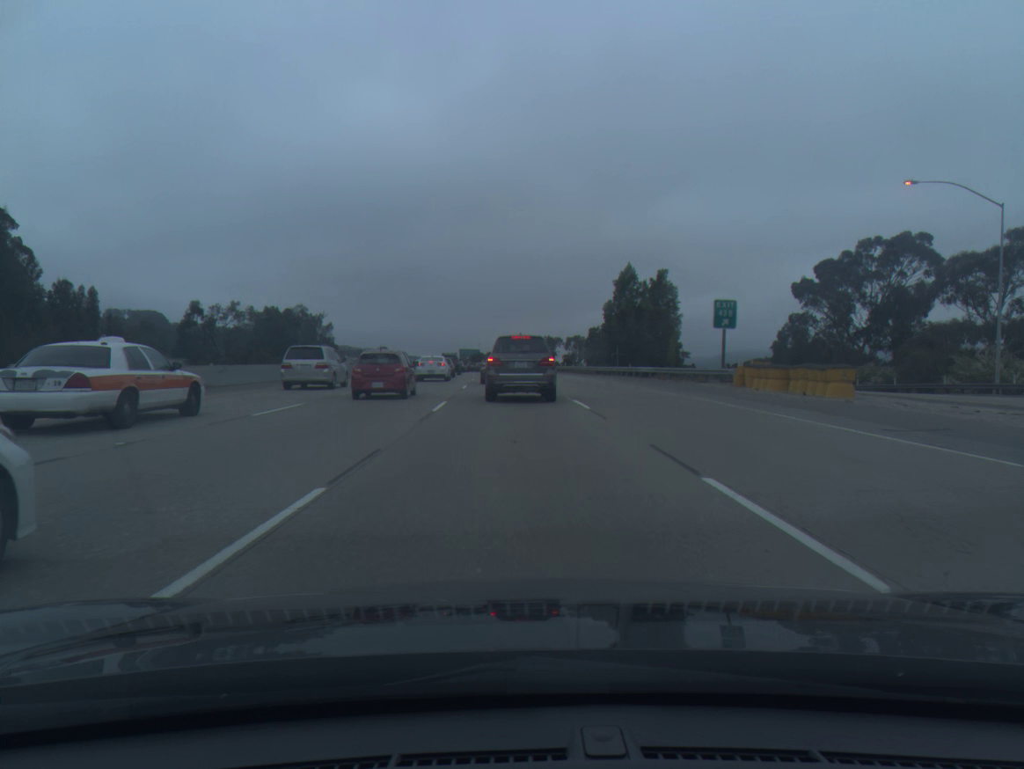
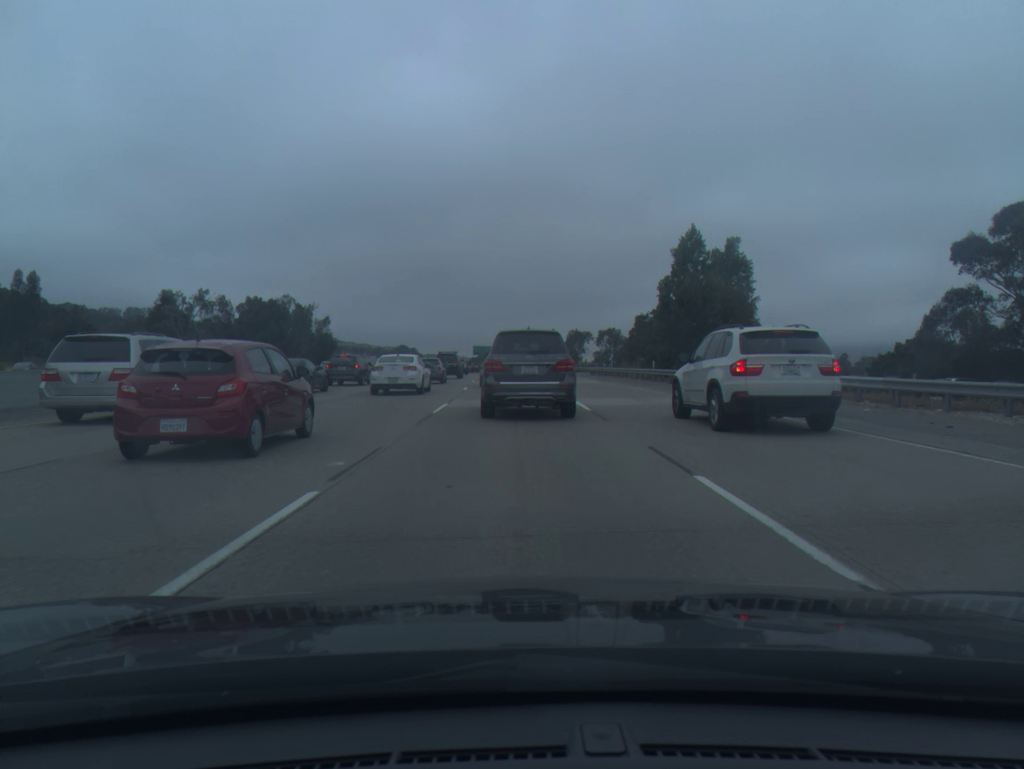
(-0.3, +29.5) m; -1°
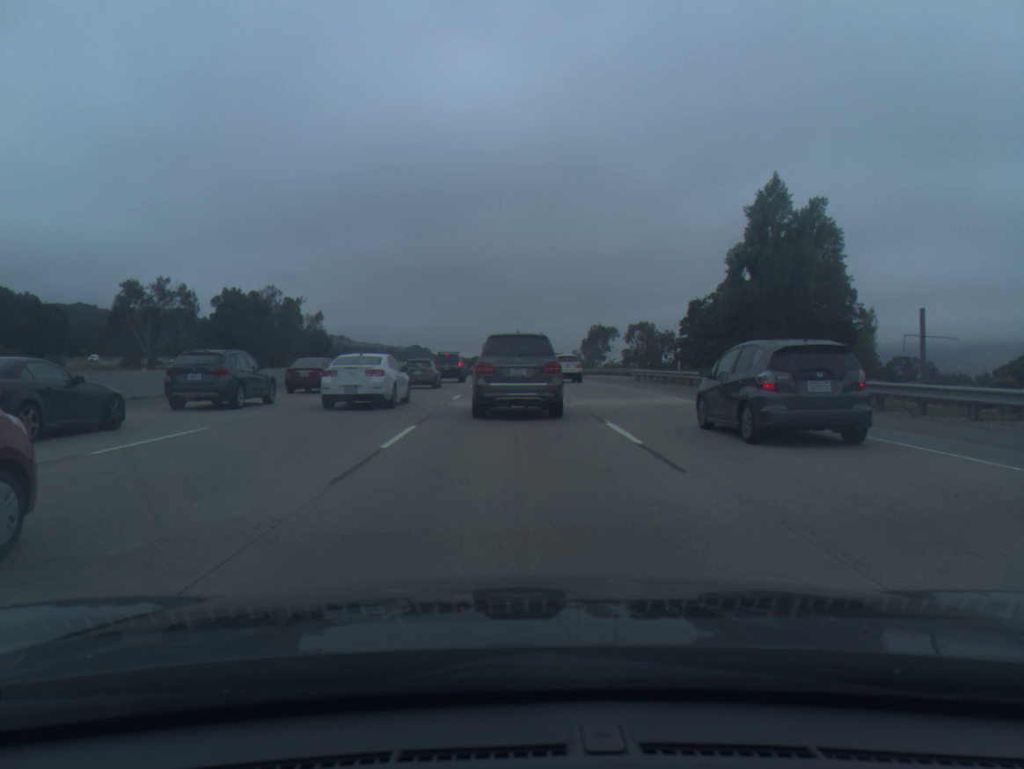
(-0.2, +21.7) m; -1°
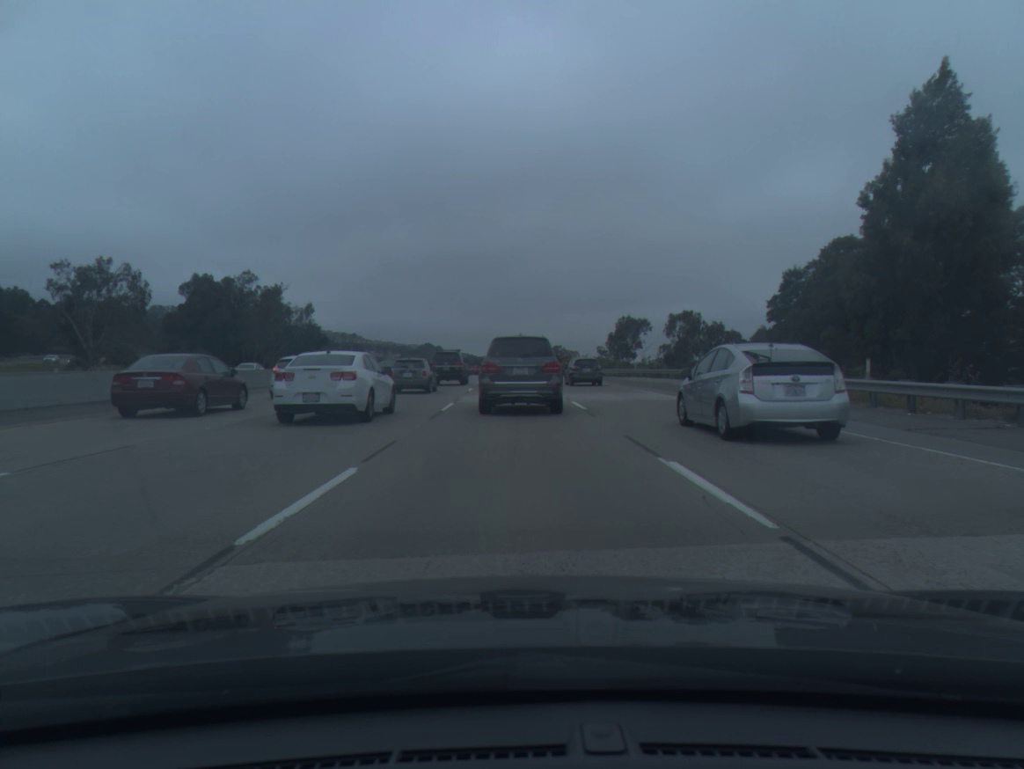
(-0.2, +20.3) m; -1°
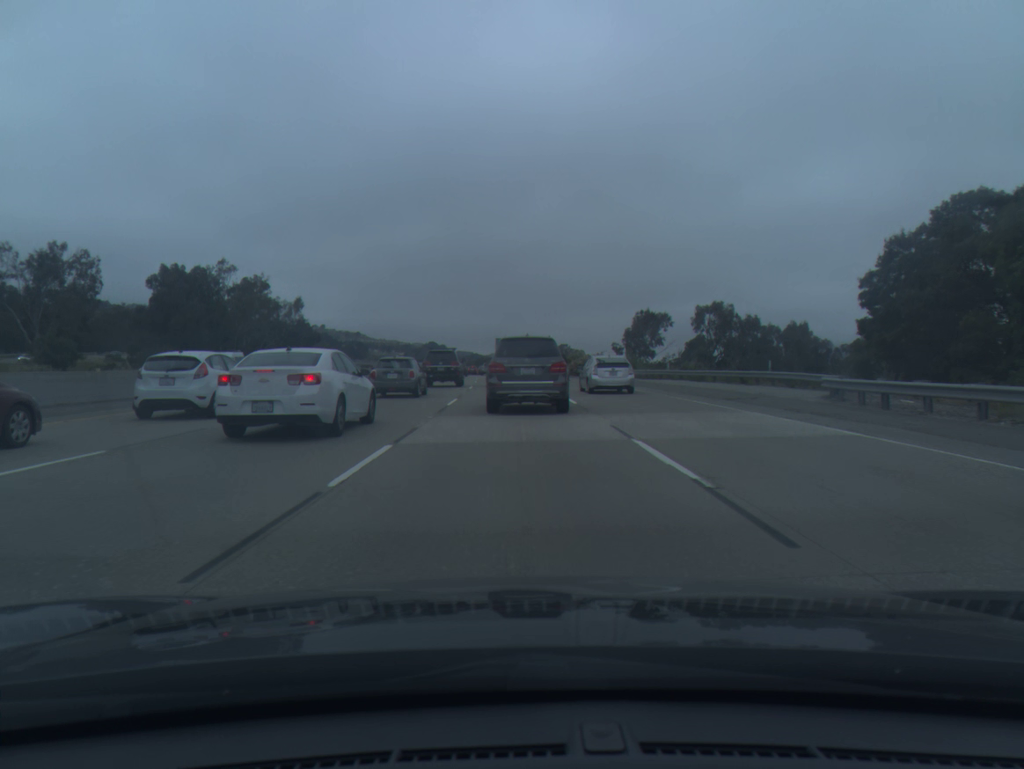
(-0.1, +12.2) m; 0°
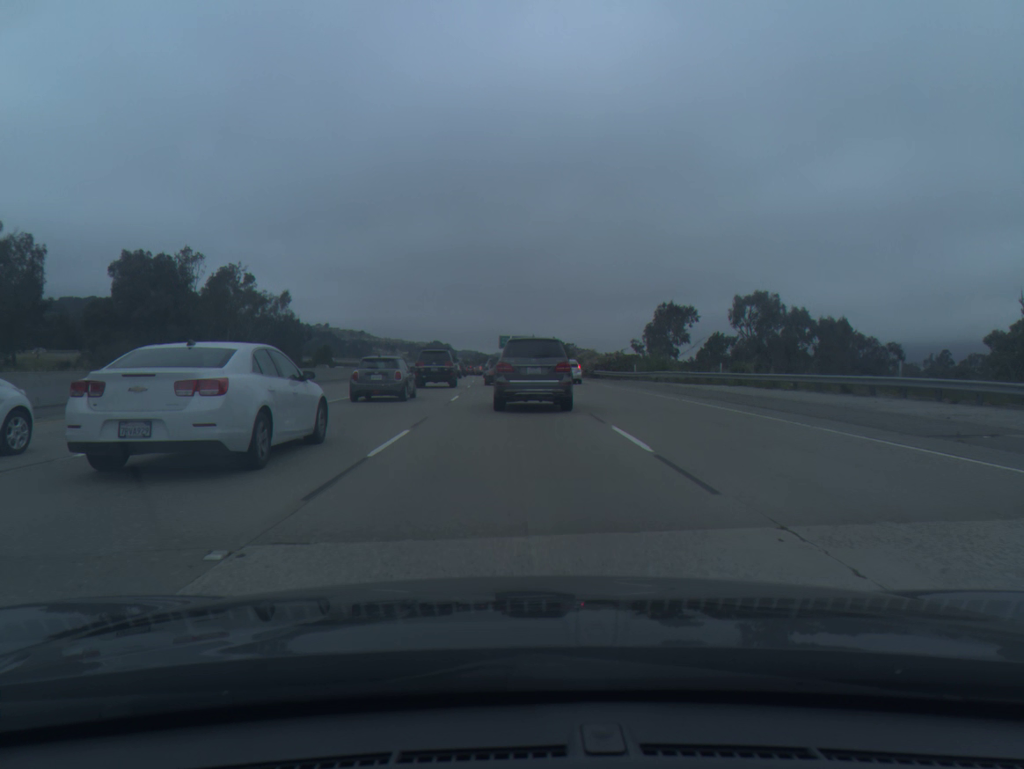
(0.0, +12.2) m; 0°
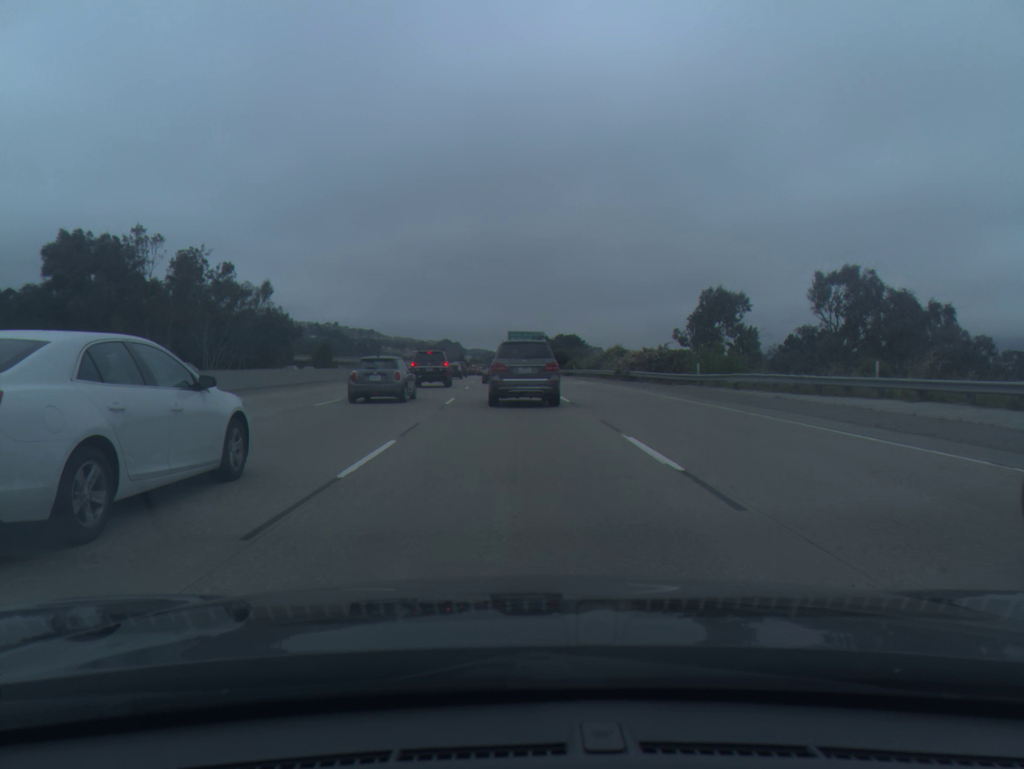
(-0.1, +16.4) m; -1°
